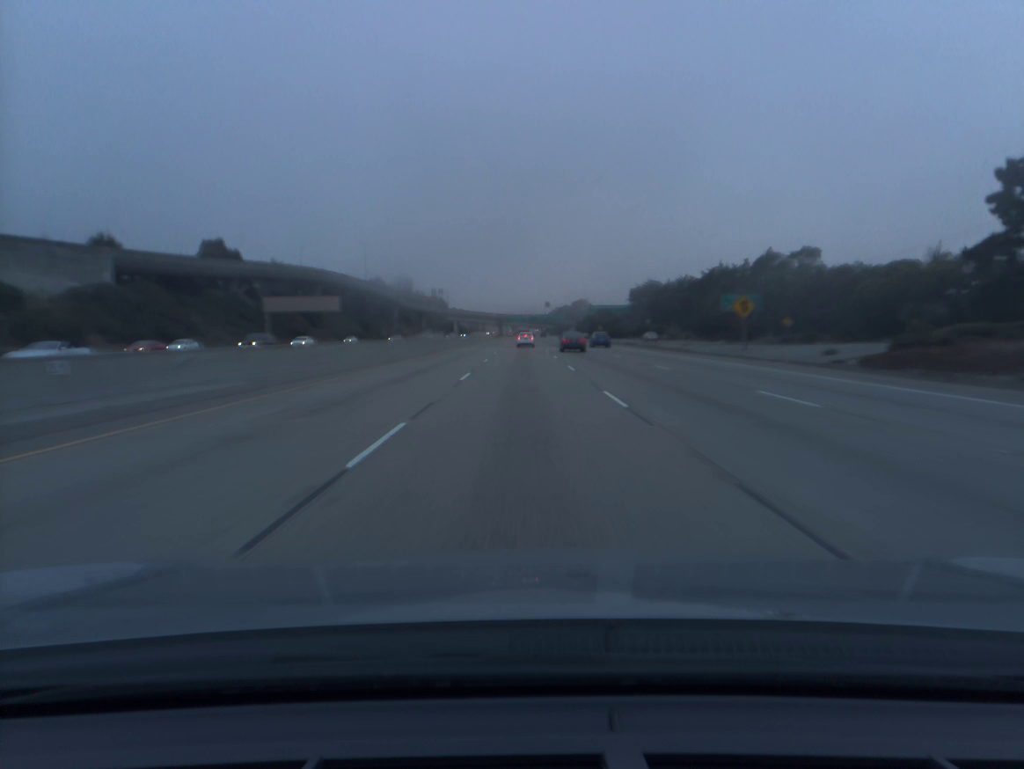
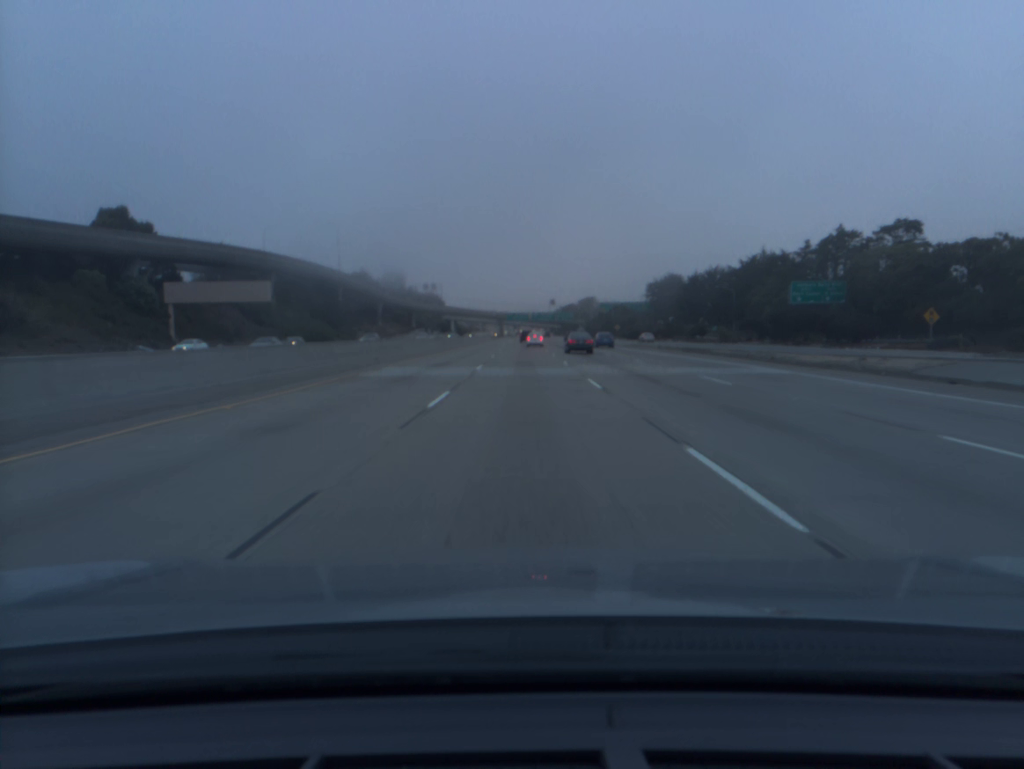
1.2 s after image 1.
(-0.1, +37.3) m; 0°
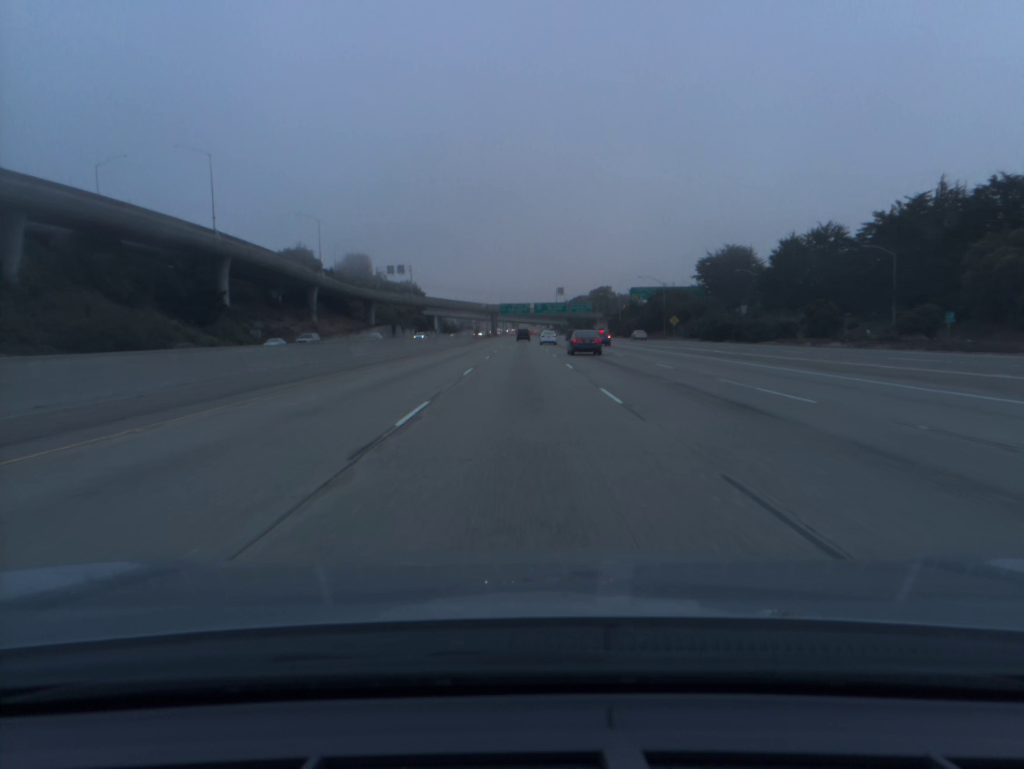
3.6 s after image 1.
(+0.1, +76.1) m; 0°
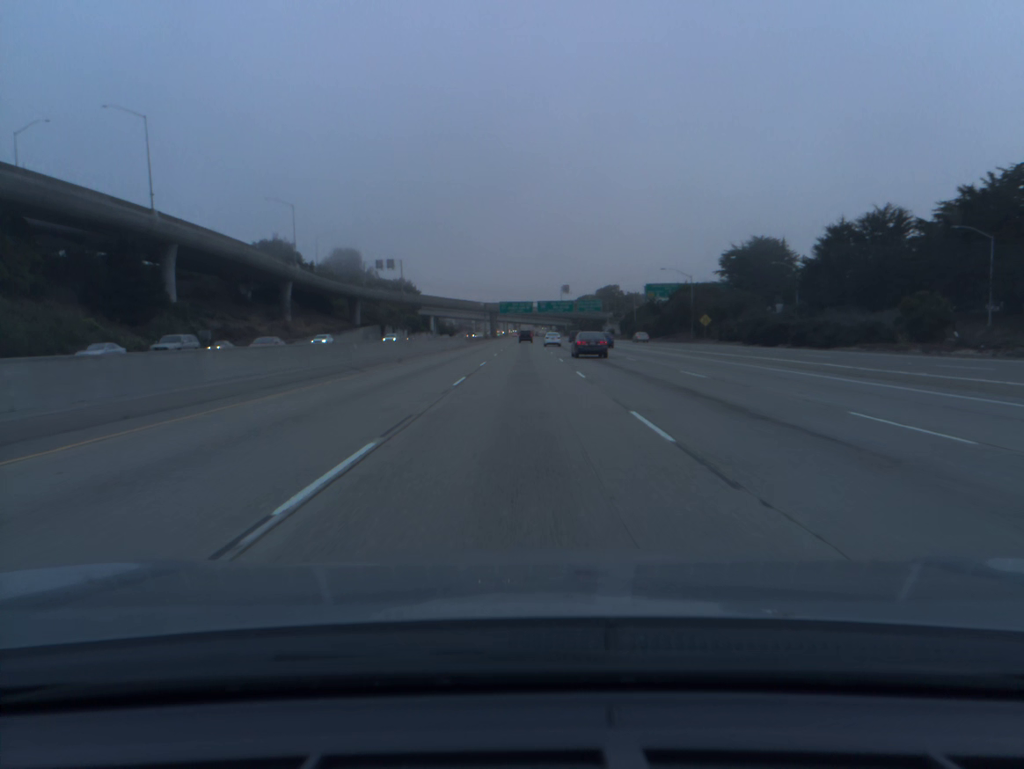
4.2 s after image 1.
(0.0, +19.3) m; 0°
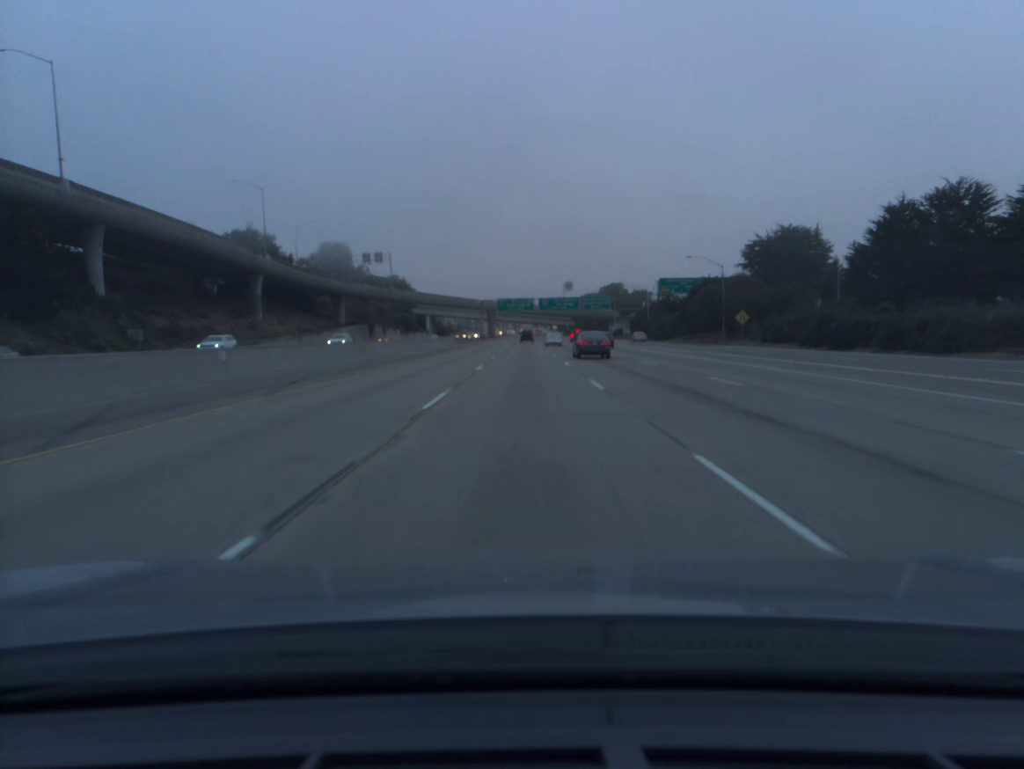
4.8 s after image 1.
(0.0, +19.4) m; 0°
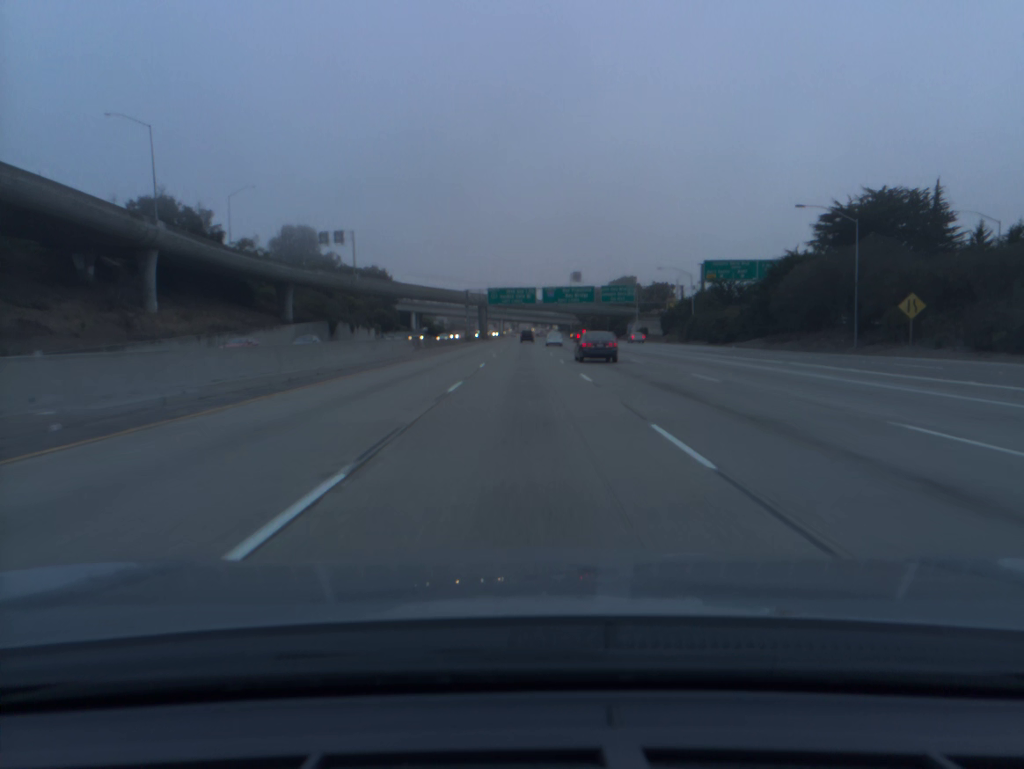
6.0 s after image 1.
(0.0, +39.2) m; 0°
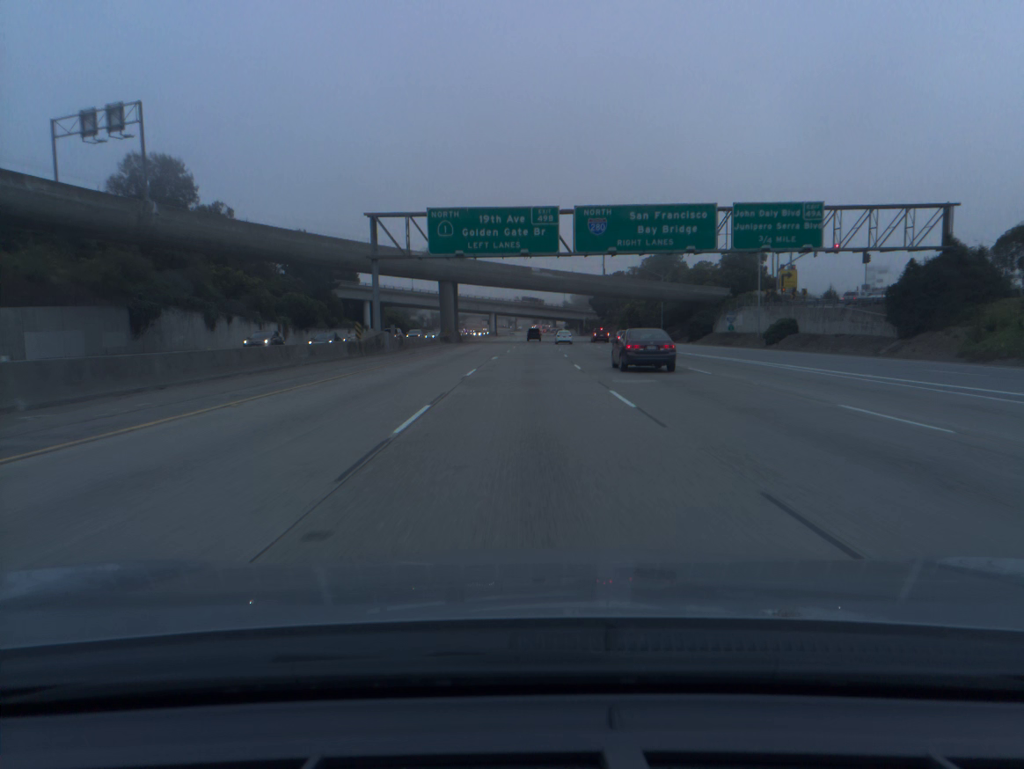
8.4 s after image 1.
(0.0, +79.3) m; 0°
